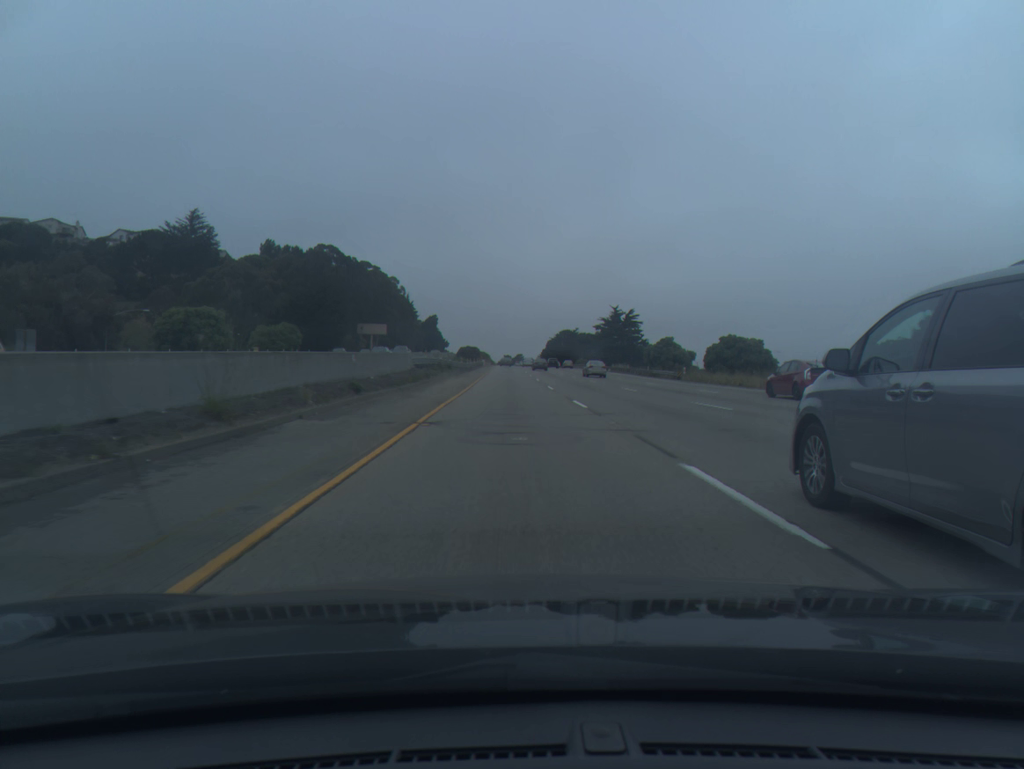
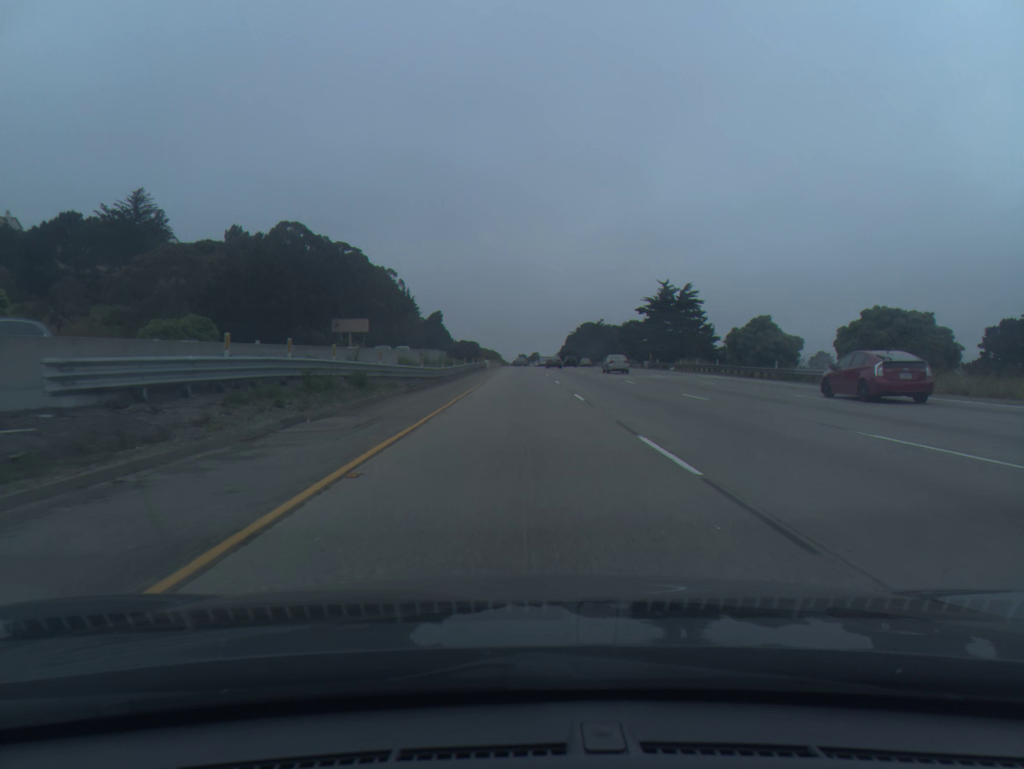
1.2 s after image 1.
(-0.5, +41.0) m; -1°
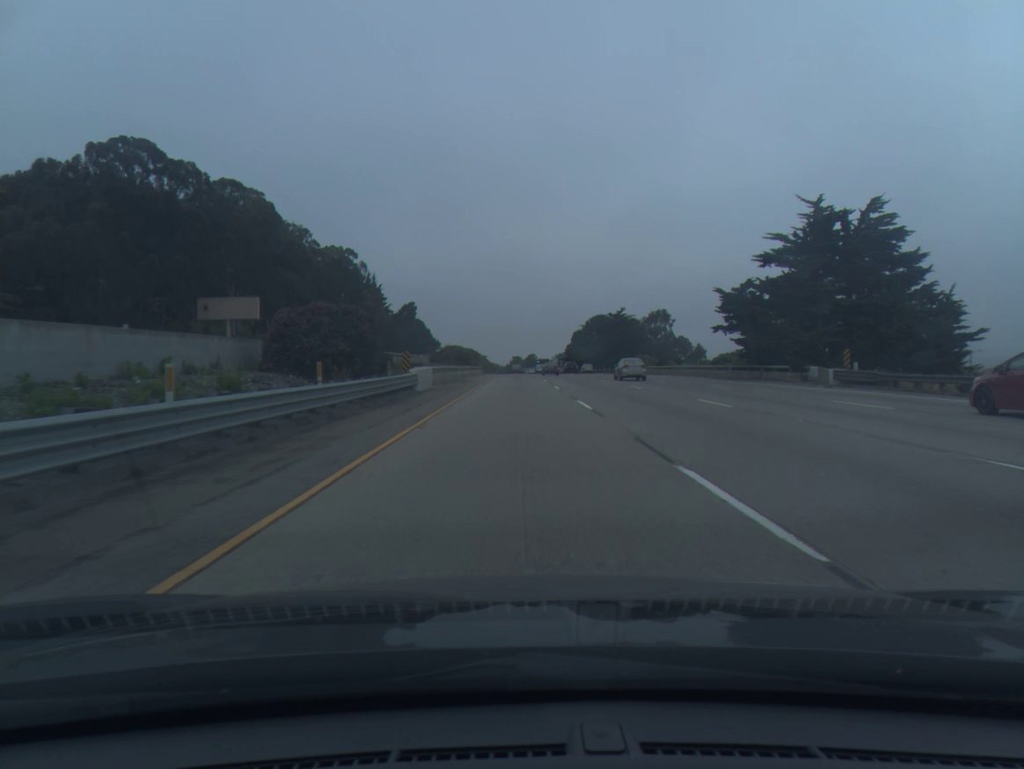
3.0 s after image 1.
(0.0, +61.6) m; 0°
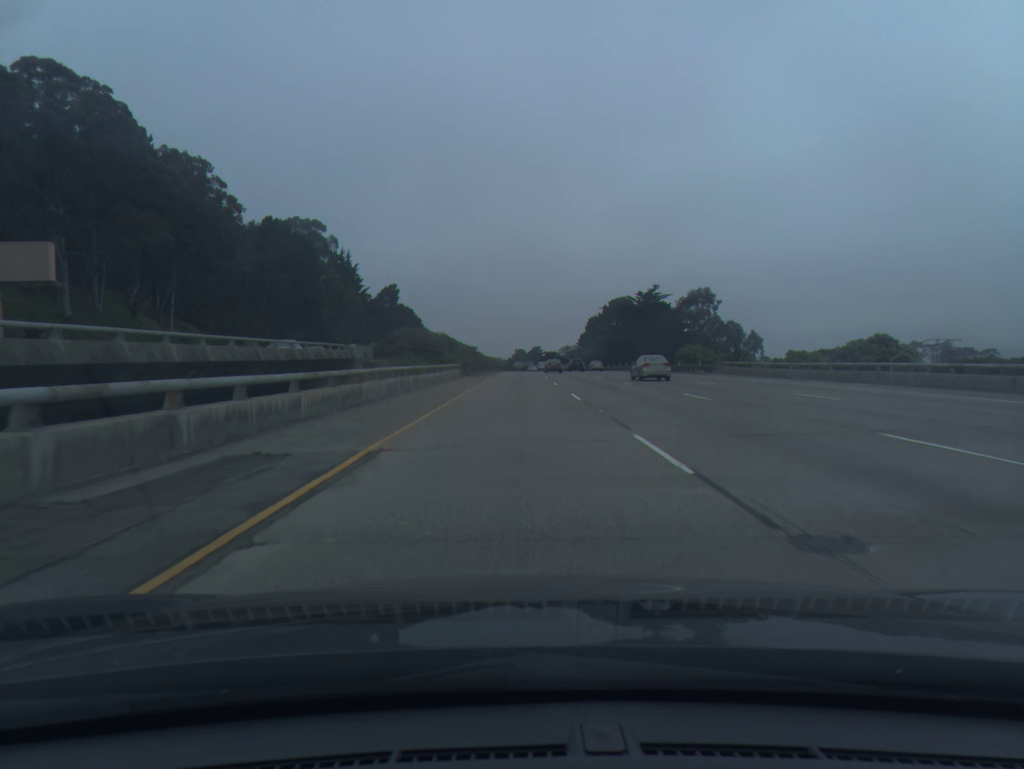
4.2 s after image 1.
(-0.1, +40.9) m; 0°
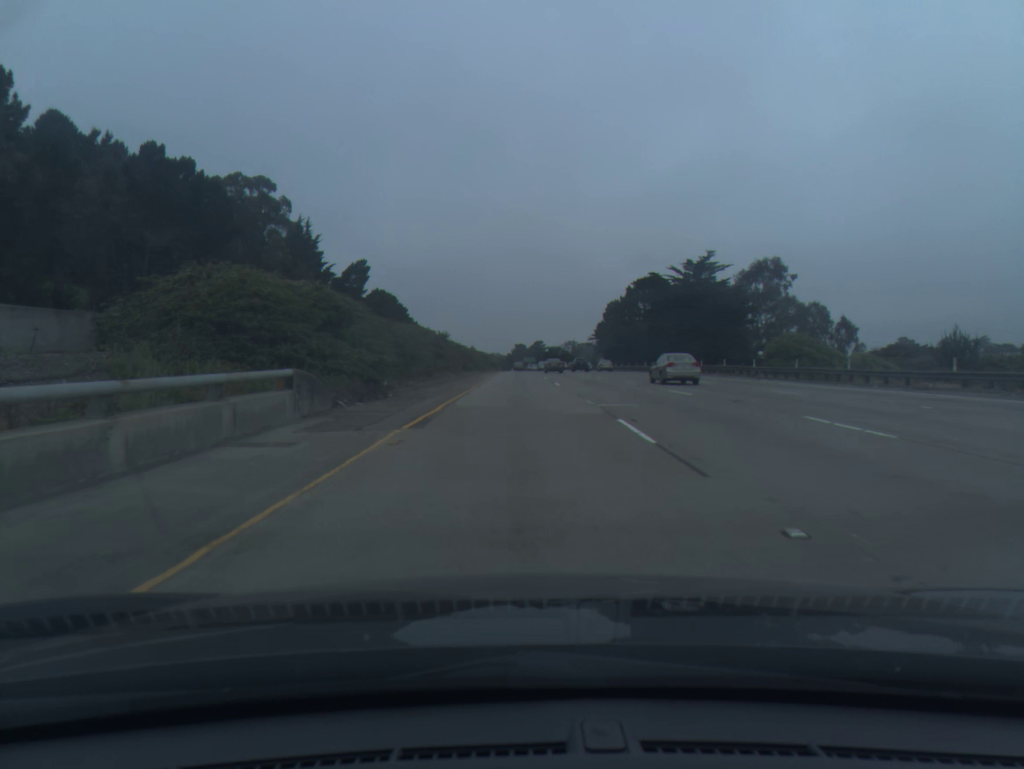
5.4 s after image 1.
(-0.1, +41.0) m; 0°
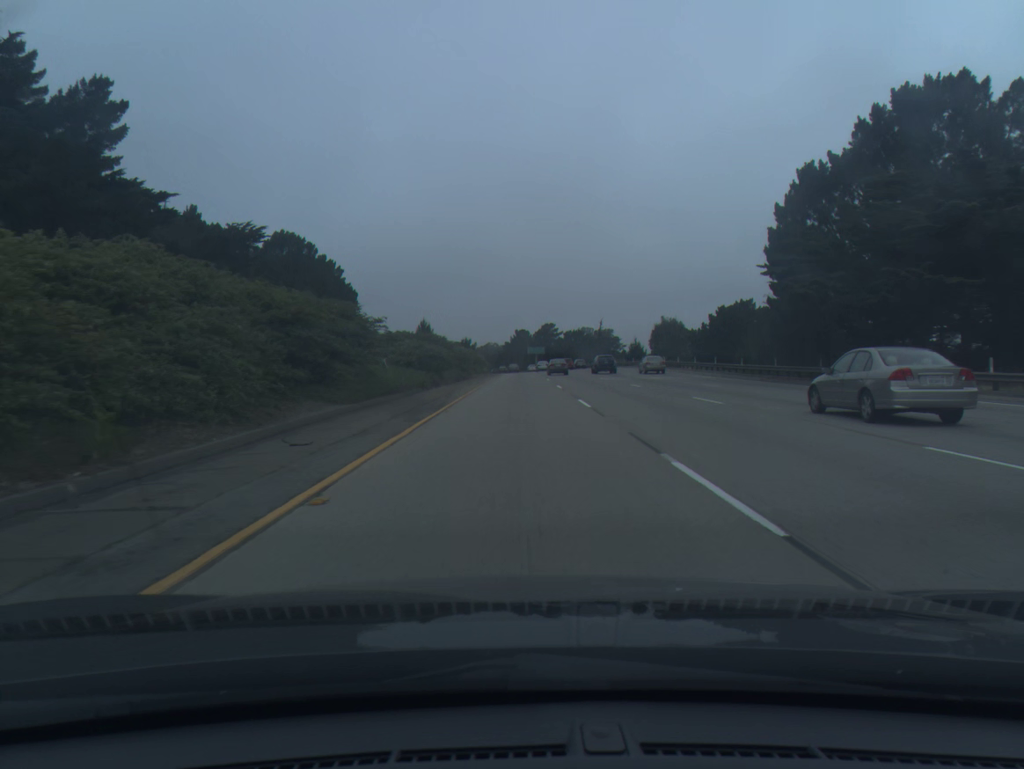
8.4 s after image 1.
(0.0, +103.0) m; 0°
